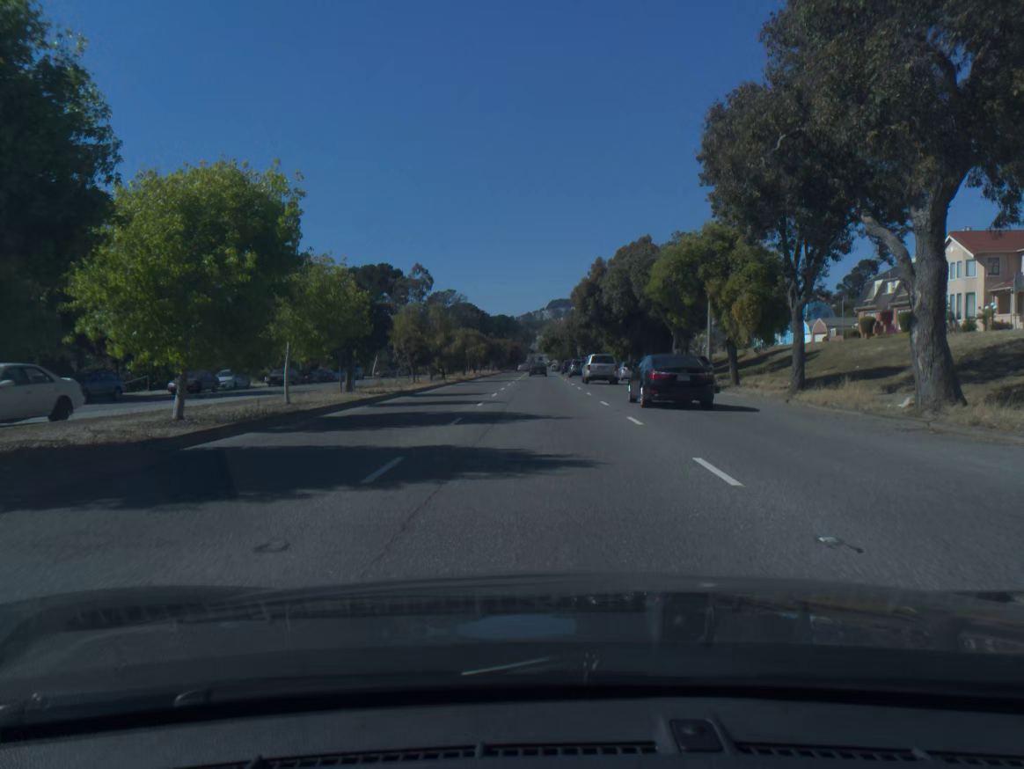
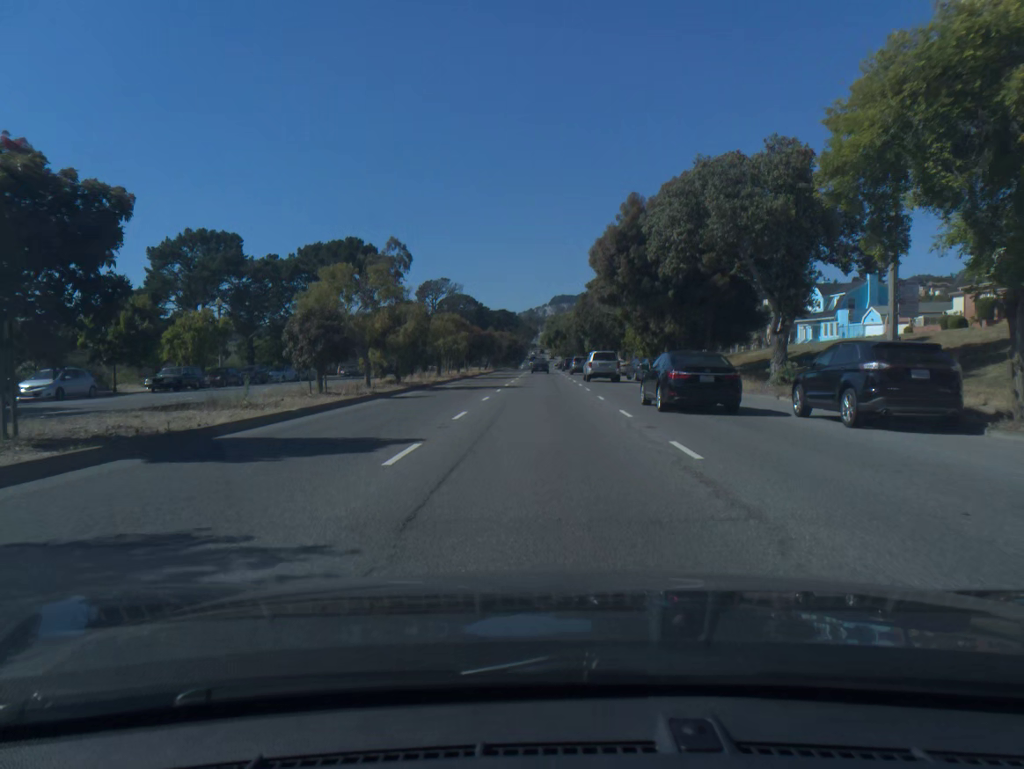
(0.0, +20.4) m; 0°
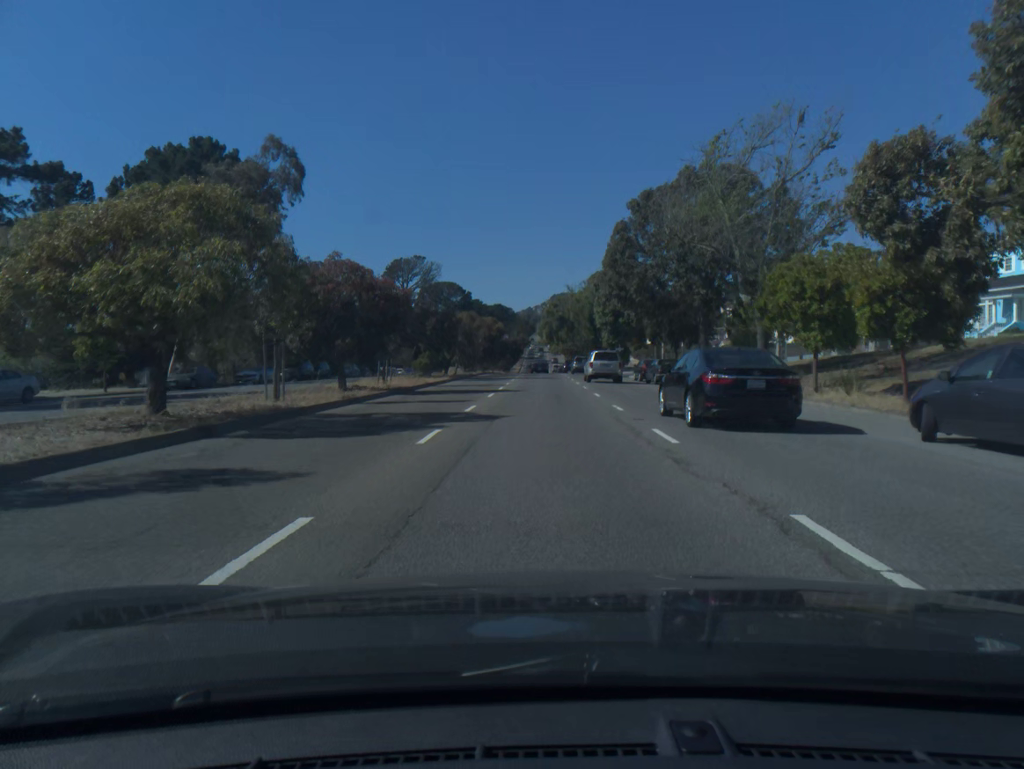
(-0.1, +41.5) m; 0°
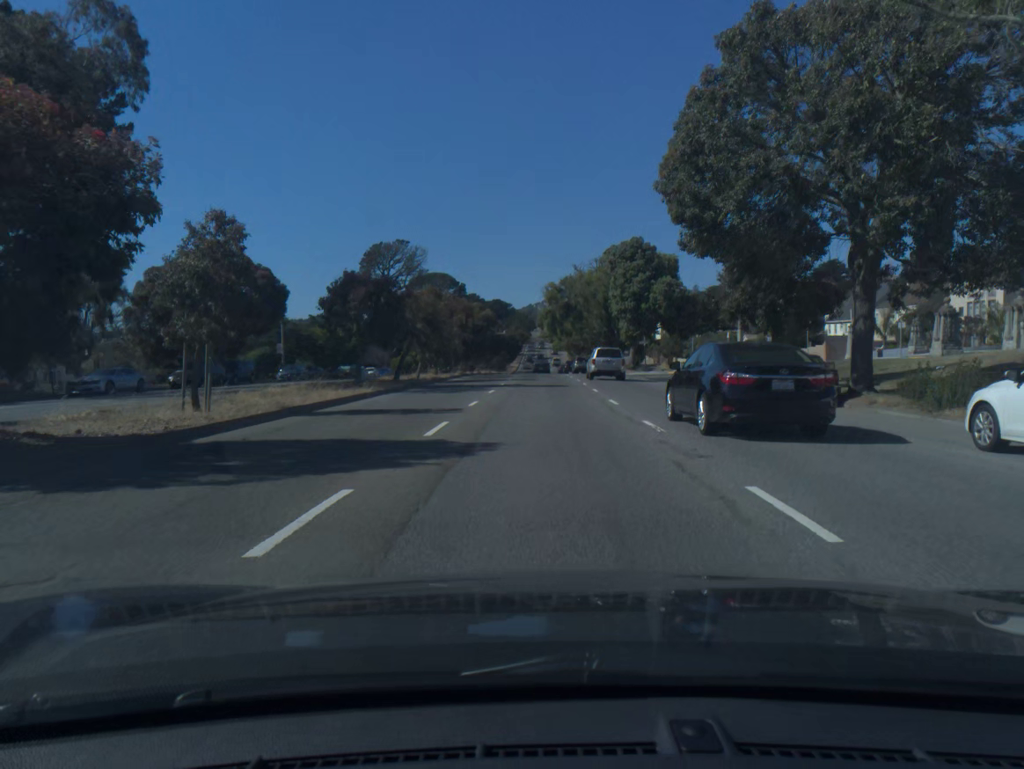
(0.0, +20.9) m; 0°
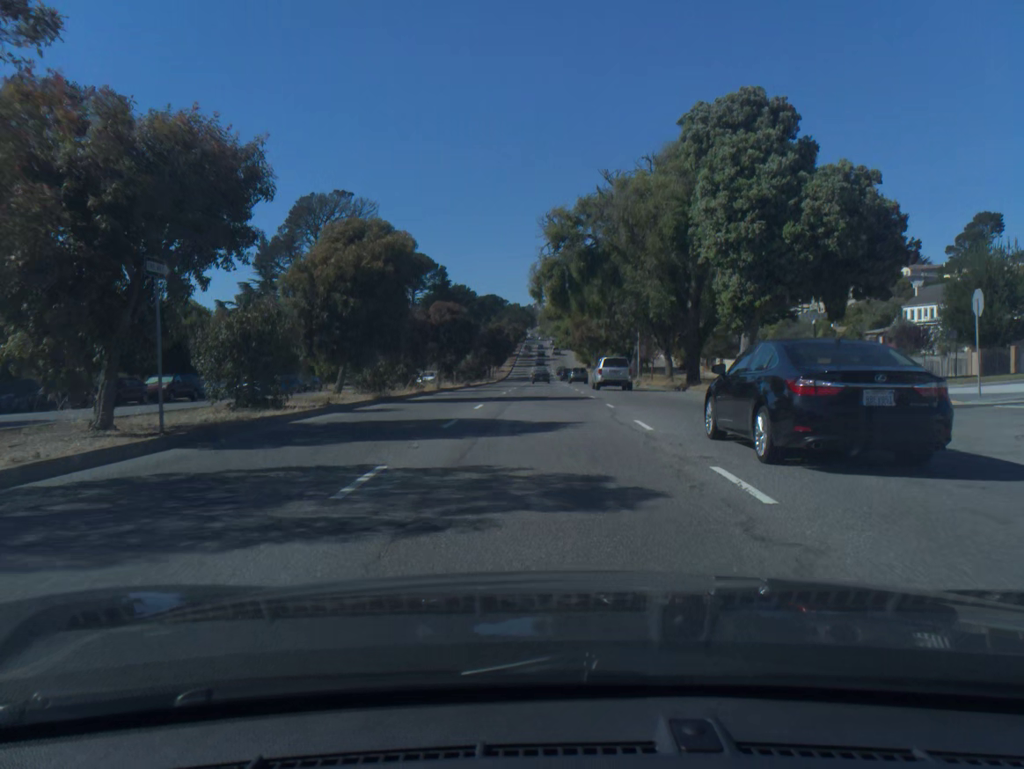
(0.0, +42.1) m; 0°
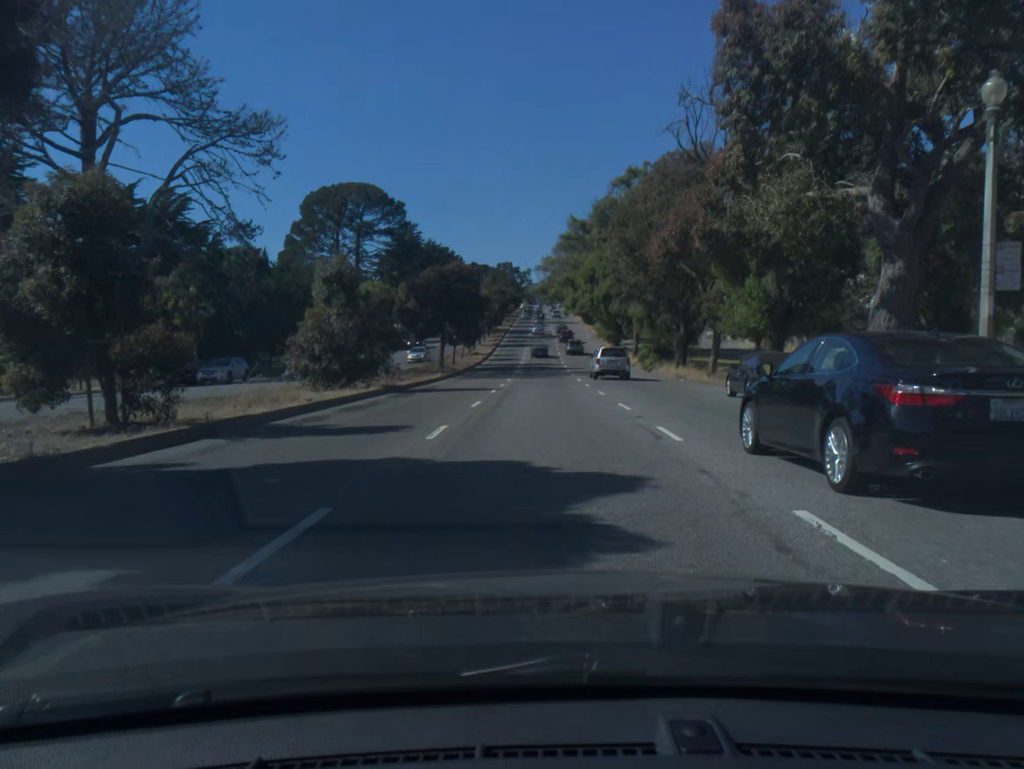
(-0.2, +53.0) m; 0°
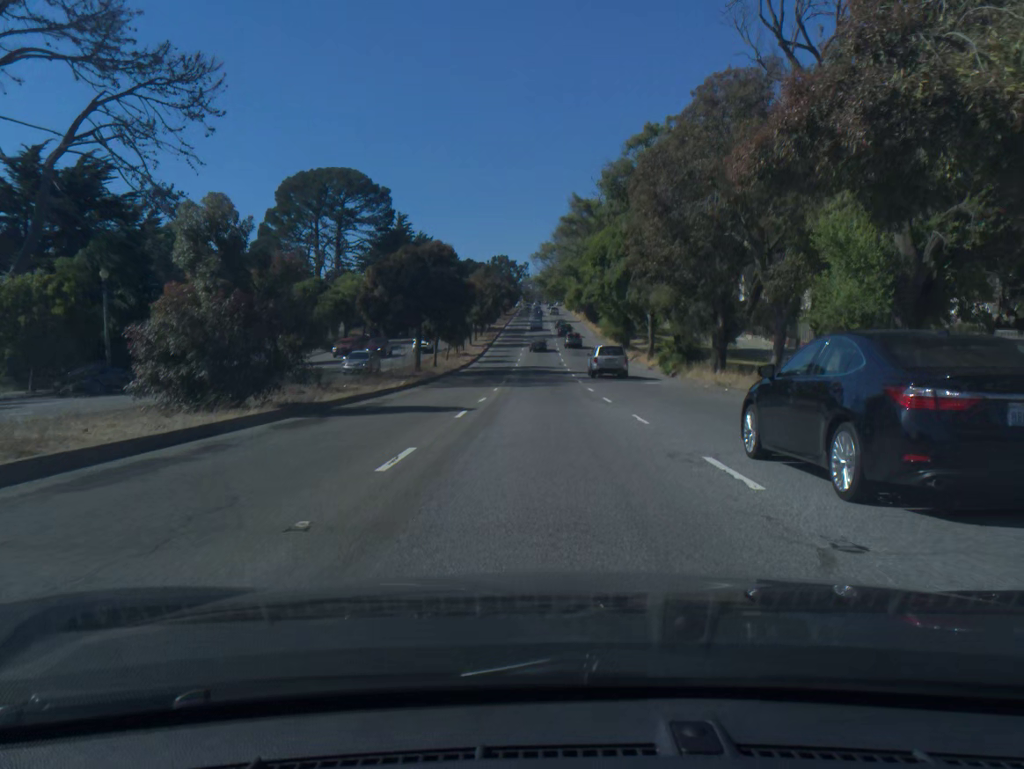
(0.0, +10.6) m; 0°
